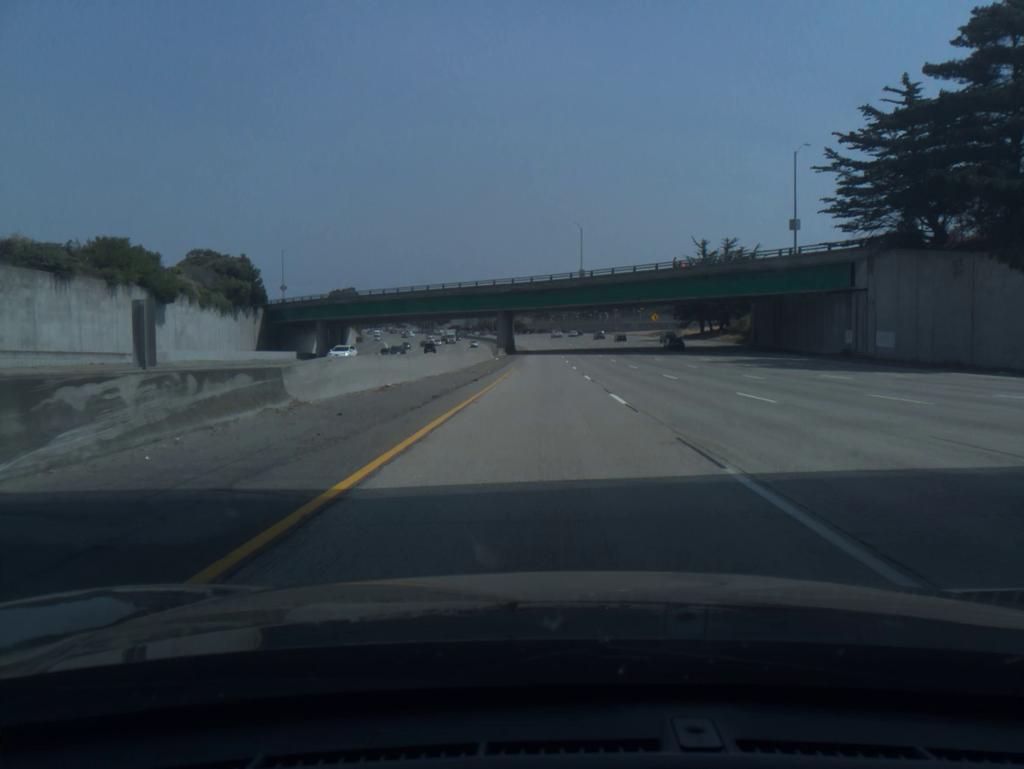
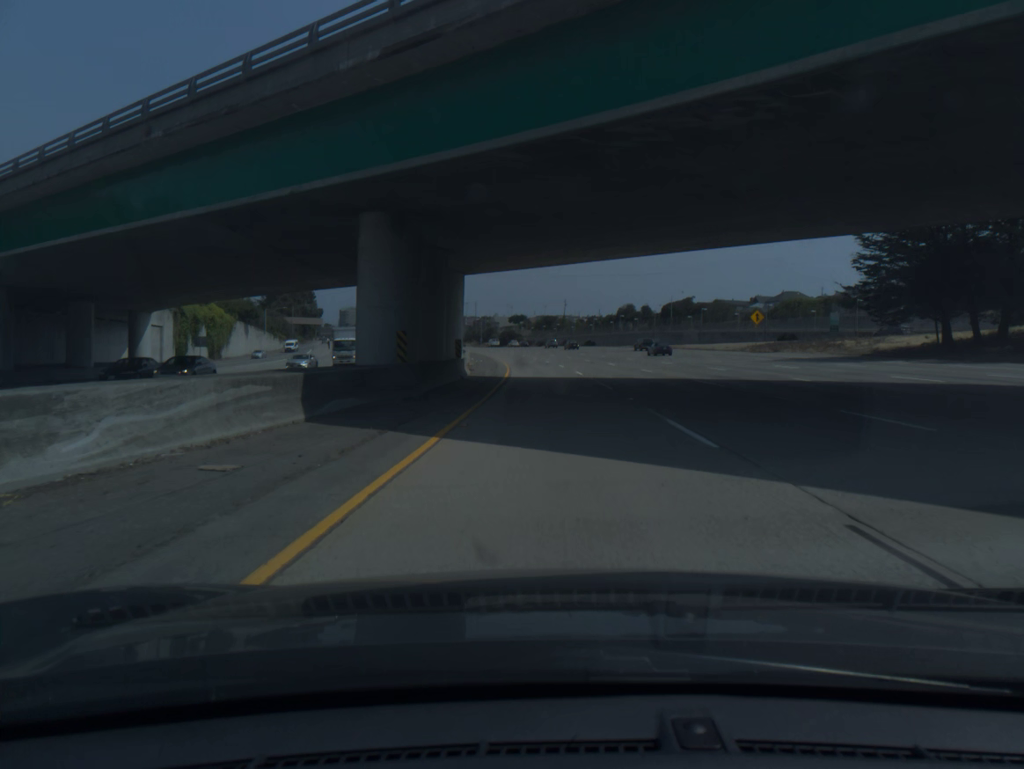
(-0.2, +78.6) m; 0°
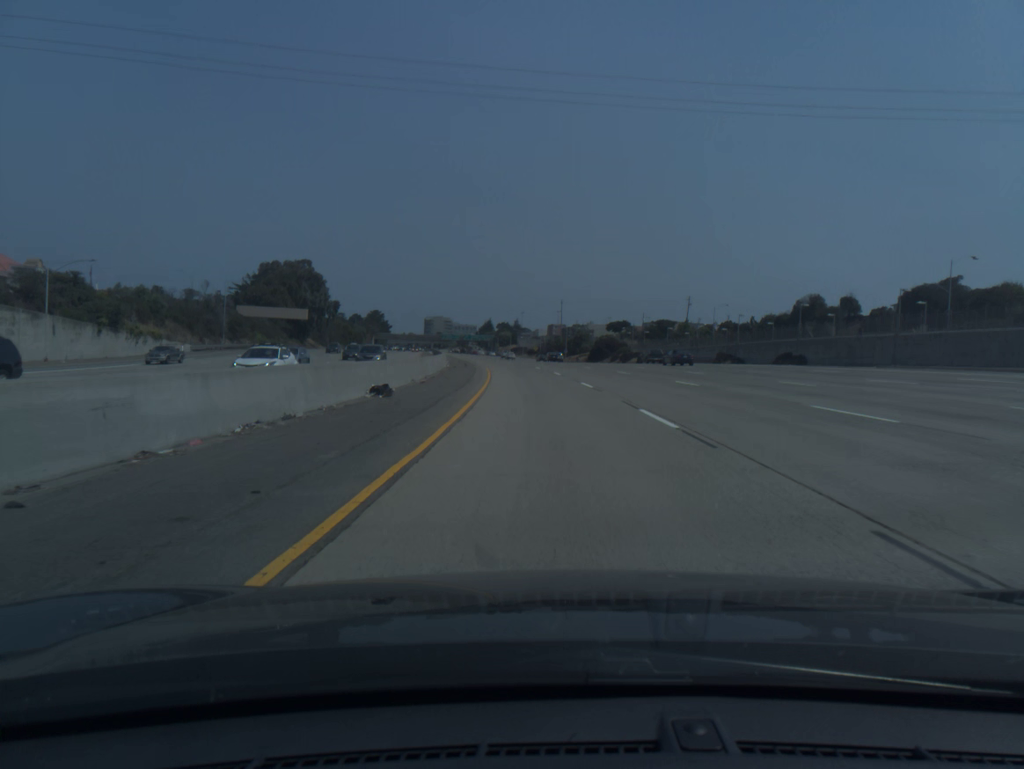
(-4.2, +97.5) m; -7°
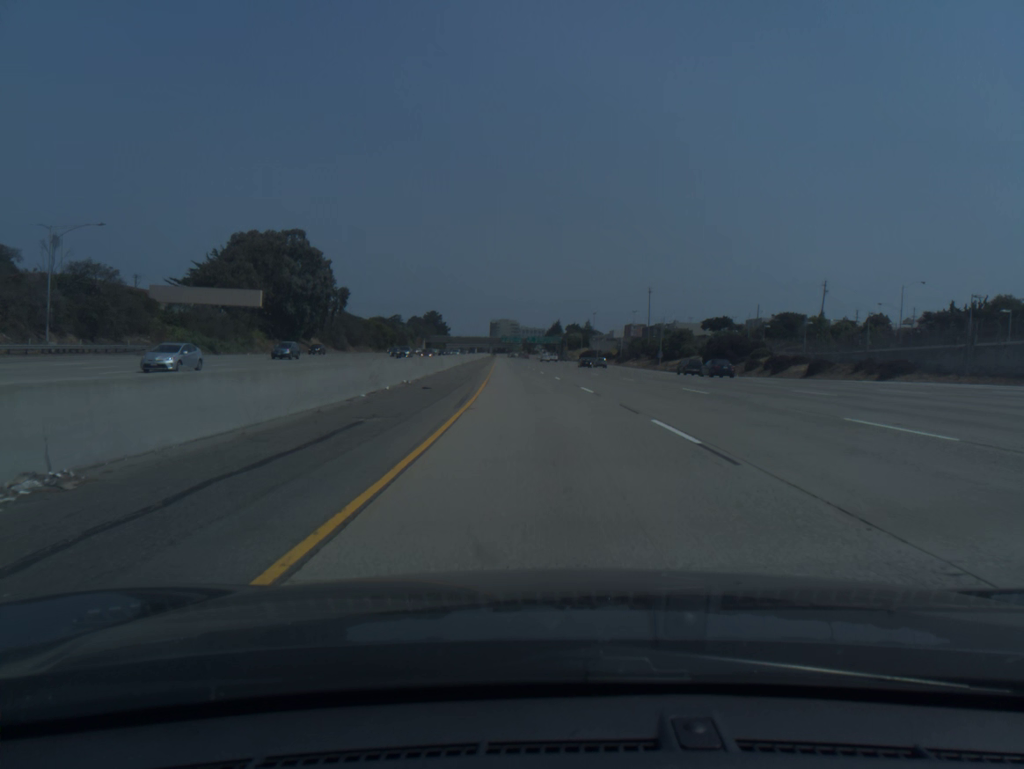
(-2.7, +58.1) m; -5°
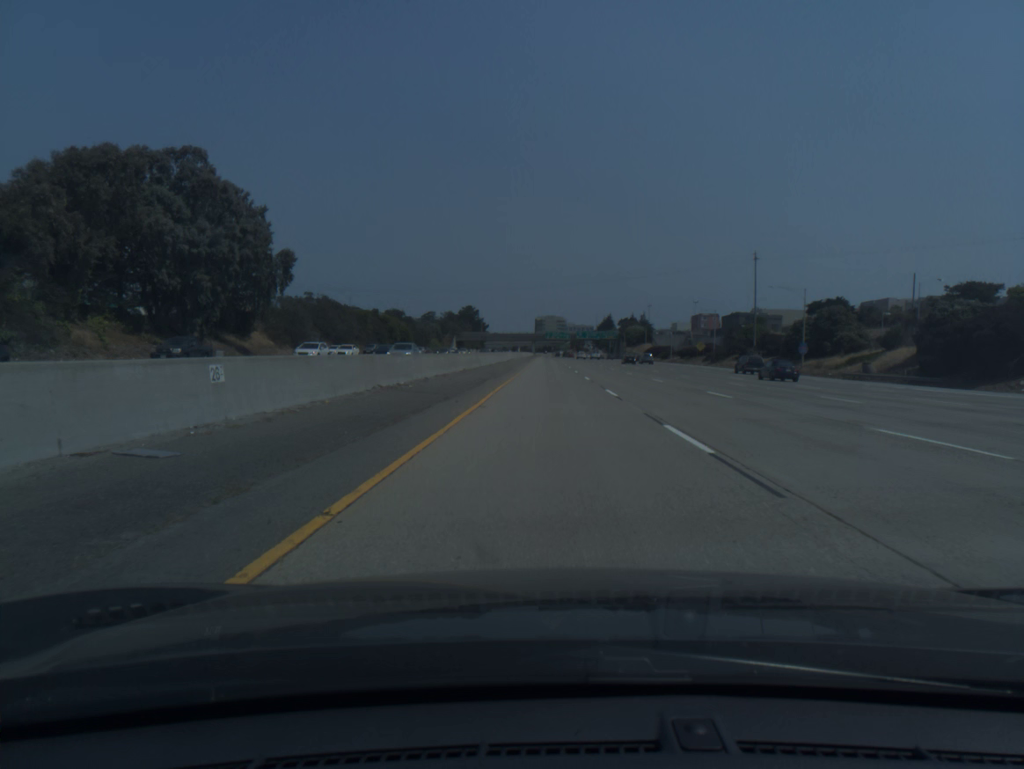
(-2.1, +58.1) m; -3°
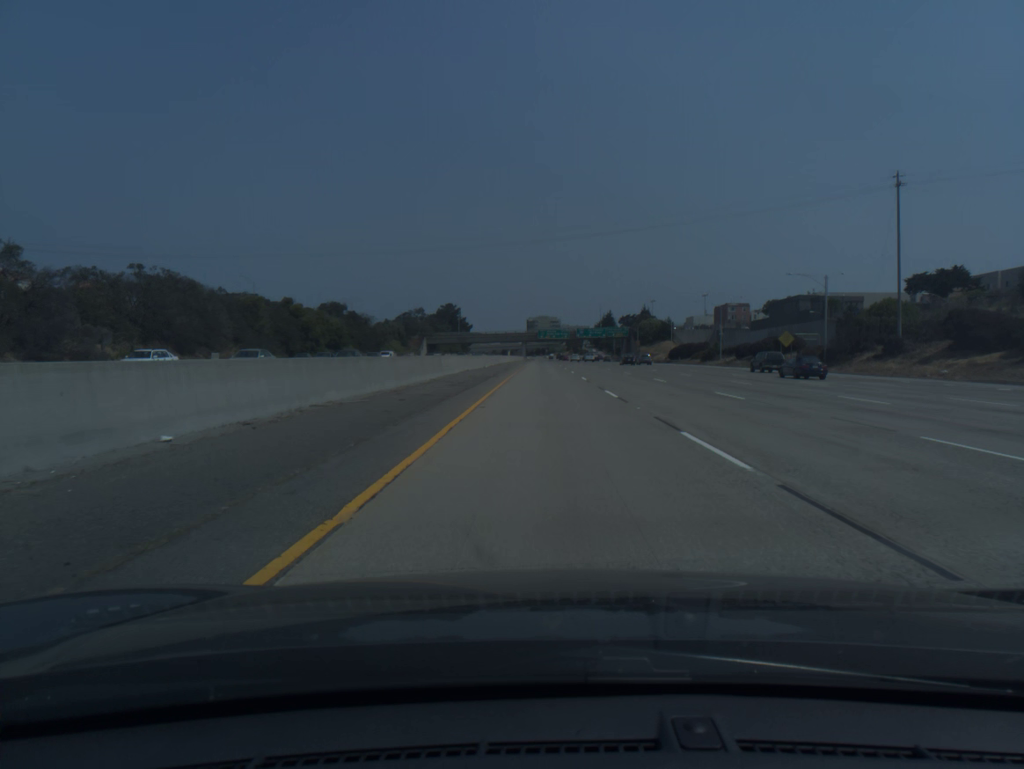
(+0.1, +58.4) m; +1°
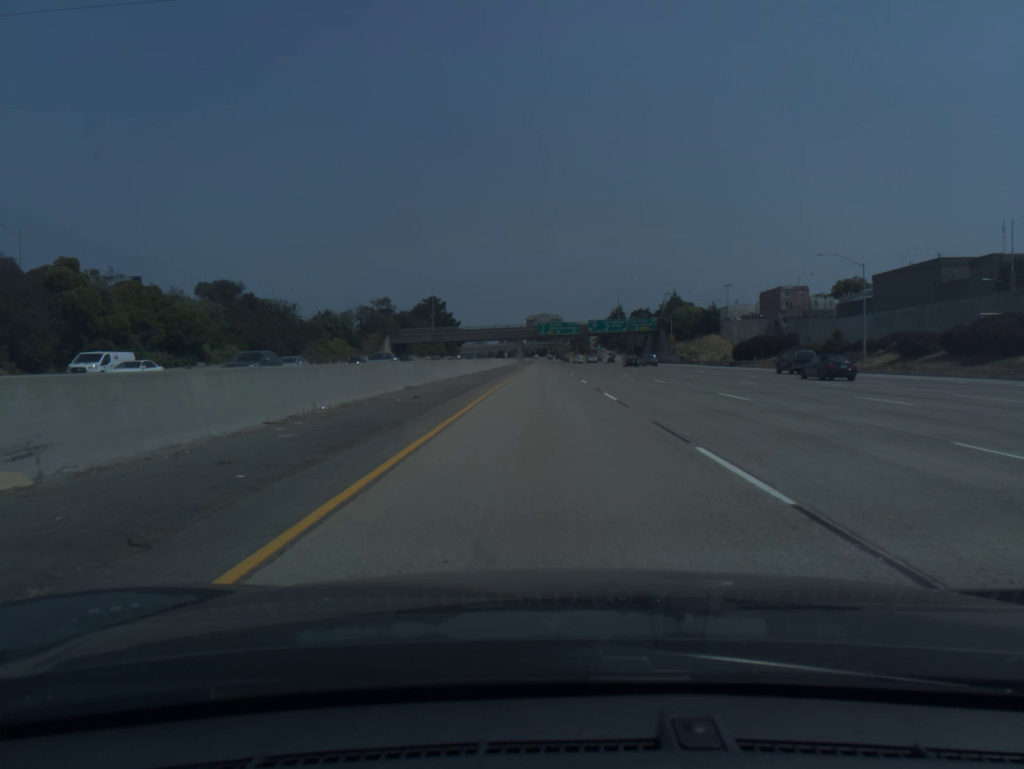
(-0.1, +58.6) m; 0°
